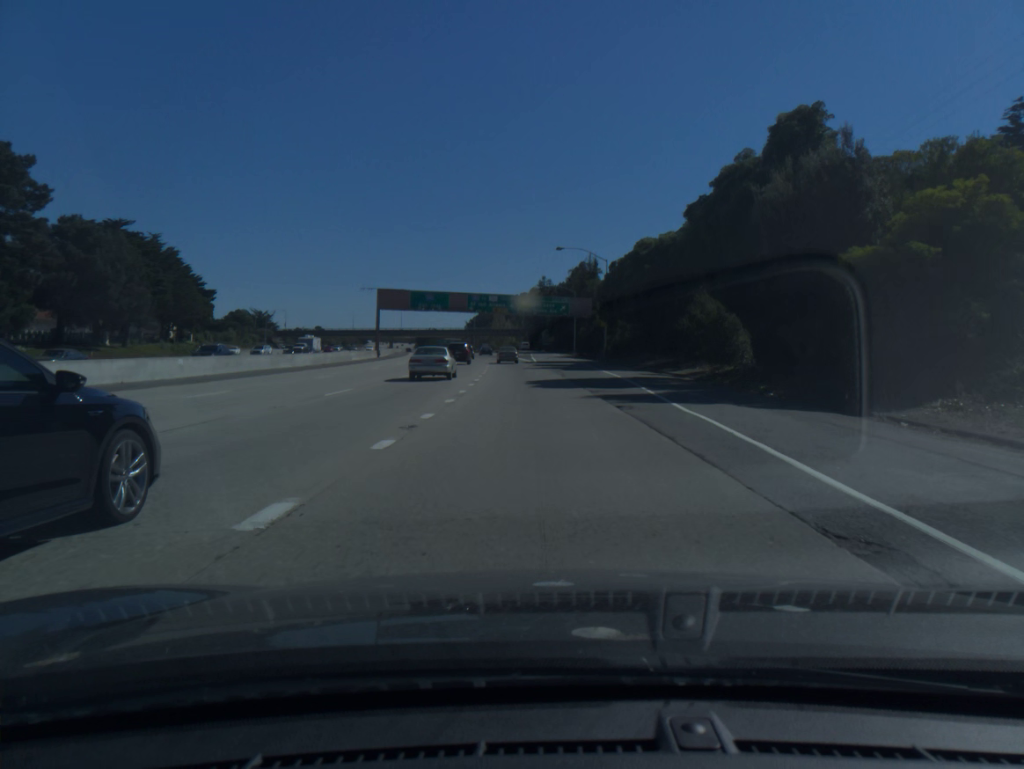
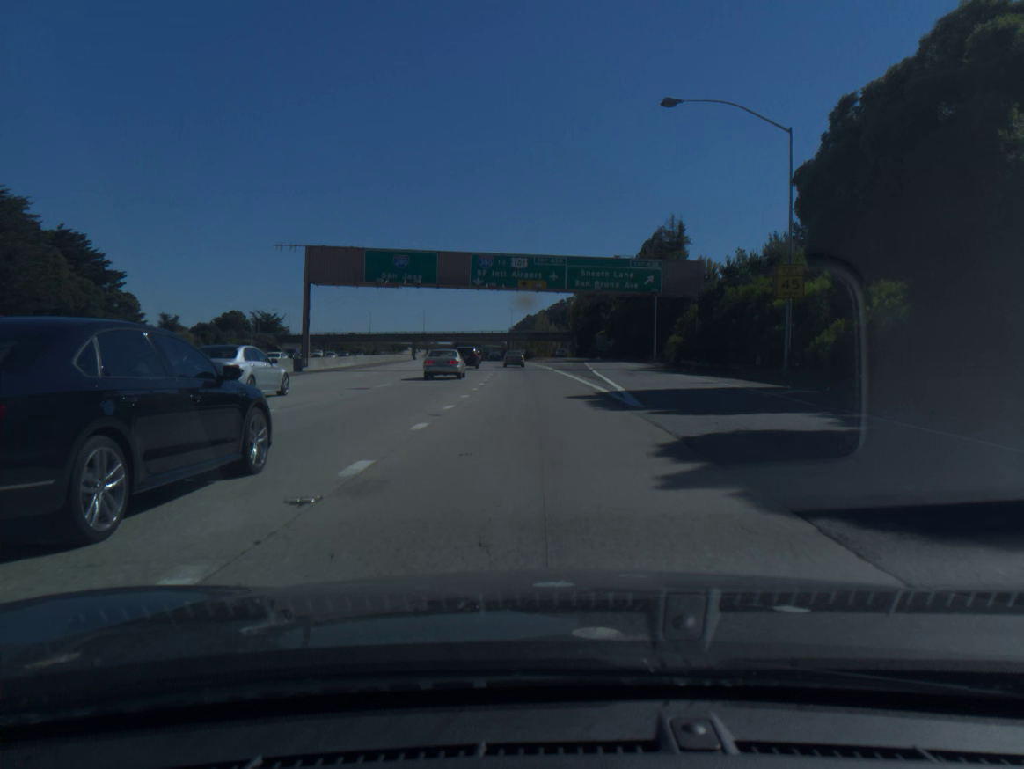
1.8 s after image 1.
(-1.5, +51.6) m; -3°
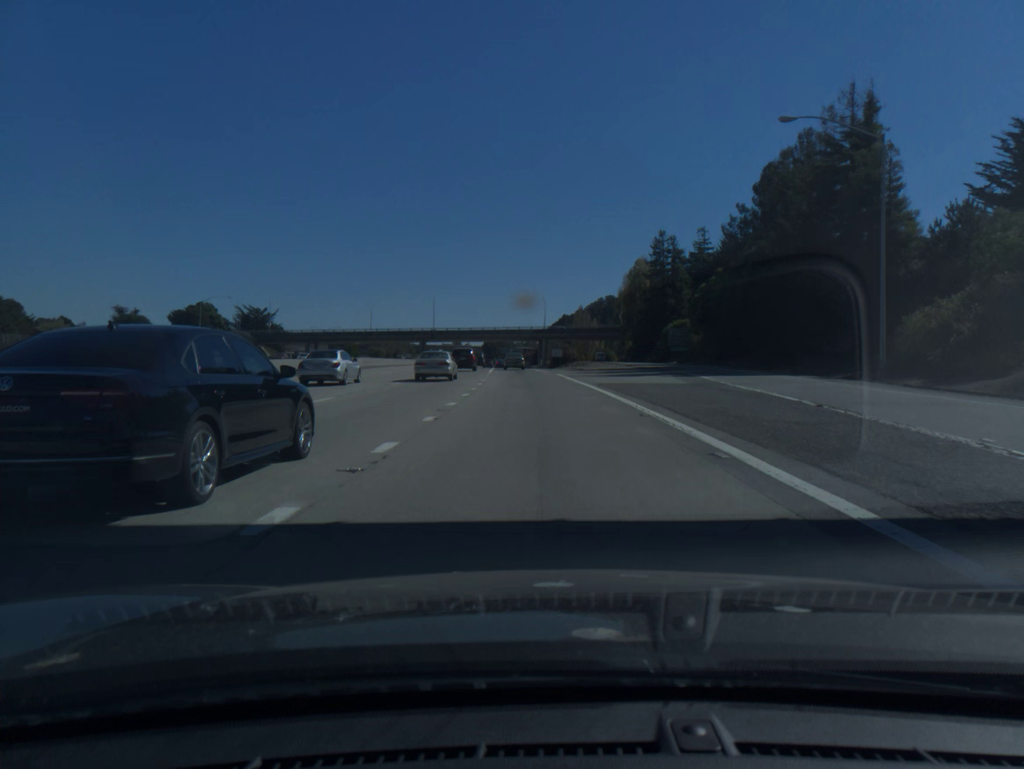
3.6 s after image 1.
(-1.2, +51.9) m; -3°
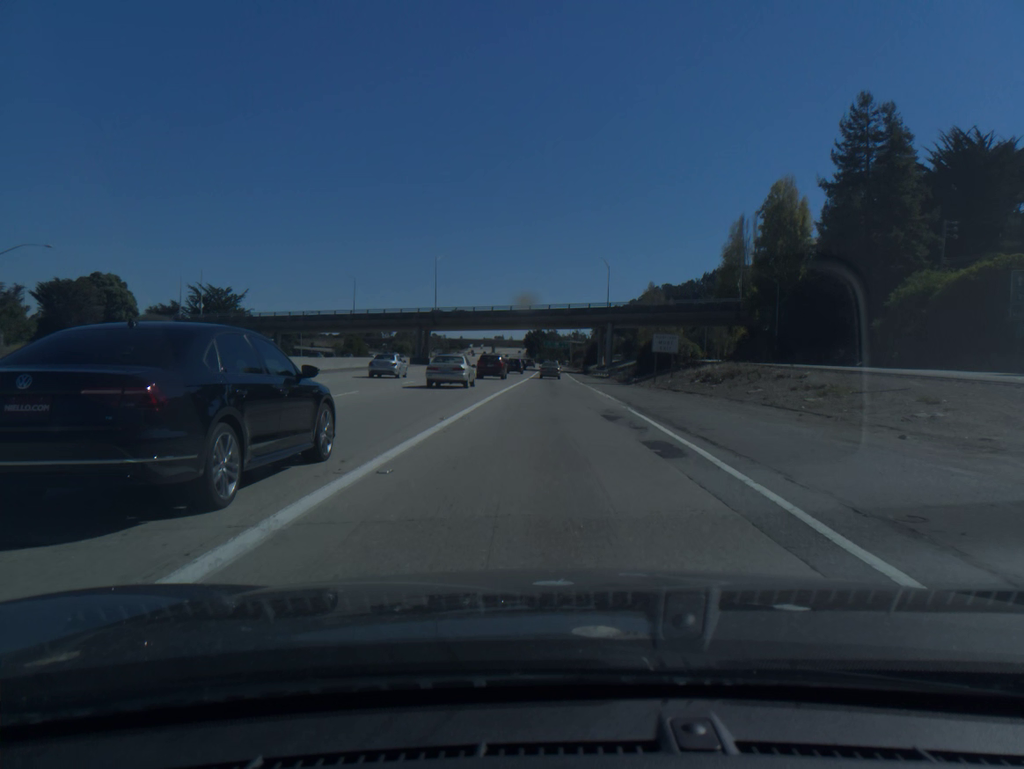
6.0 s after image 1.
(-2.2, +69.7) m; -3°
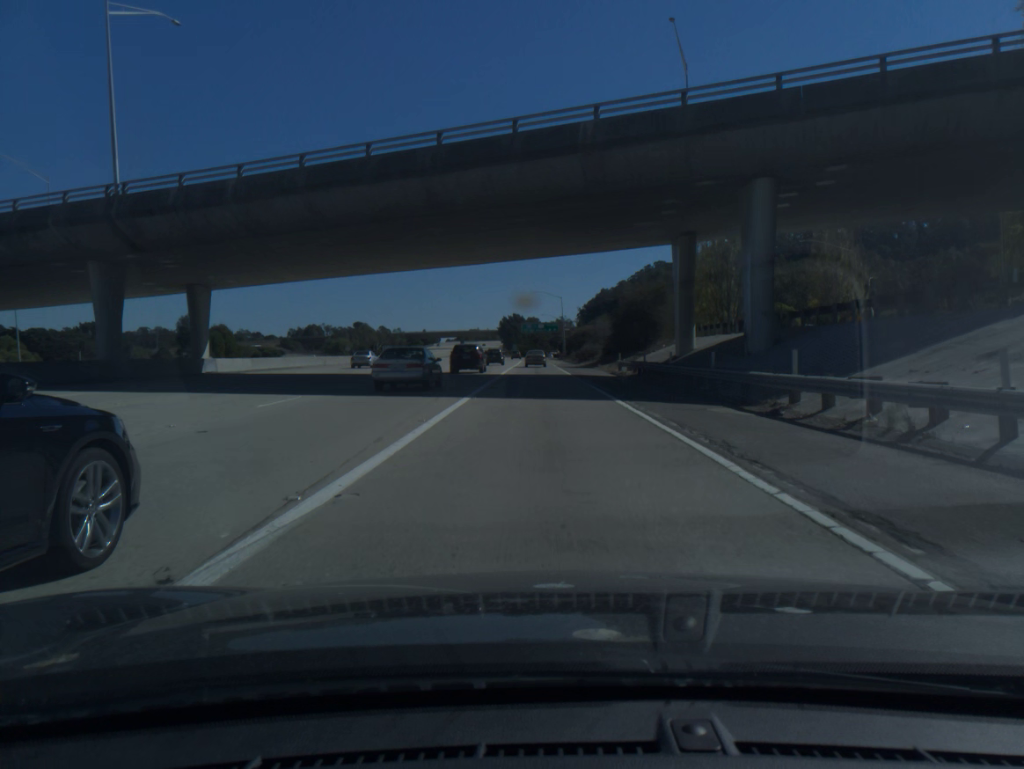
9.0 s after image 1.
(+1.1, +88.0) m; +1°
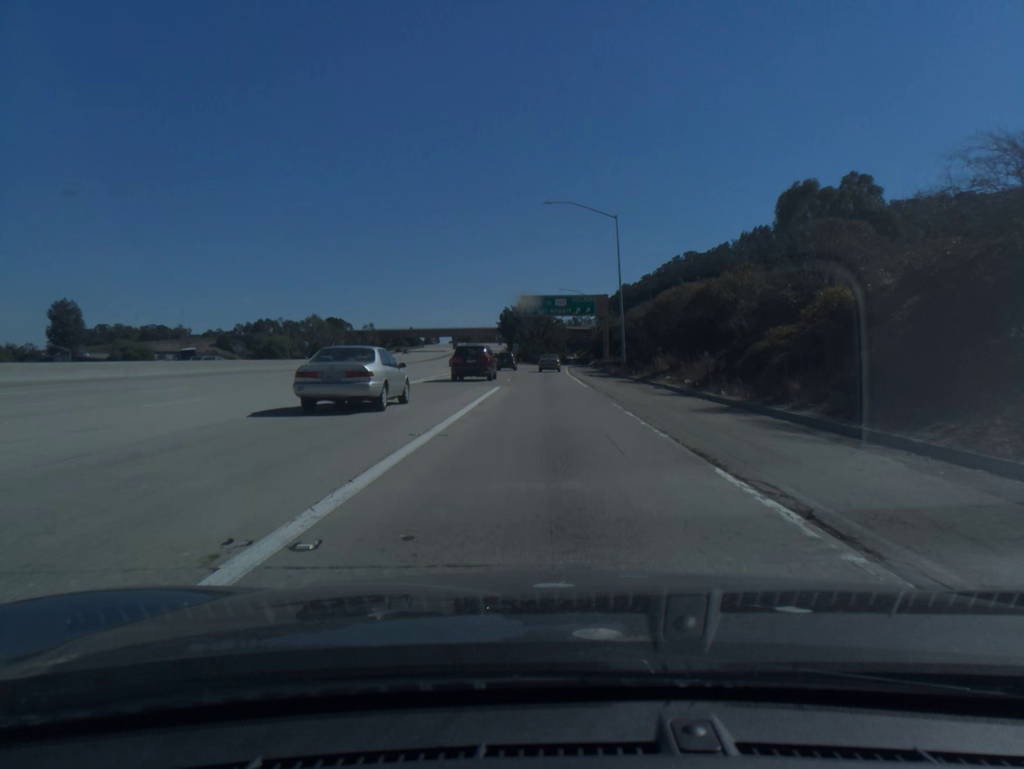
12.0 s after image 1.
(-0.7, +86.8) m; -1°
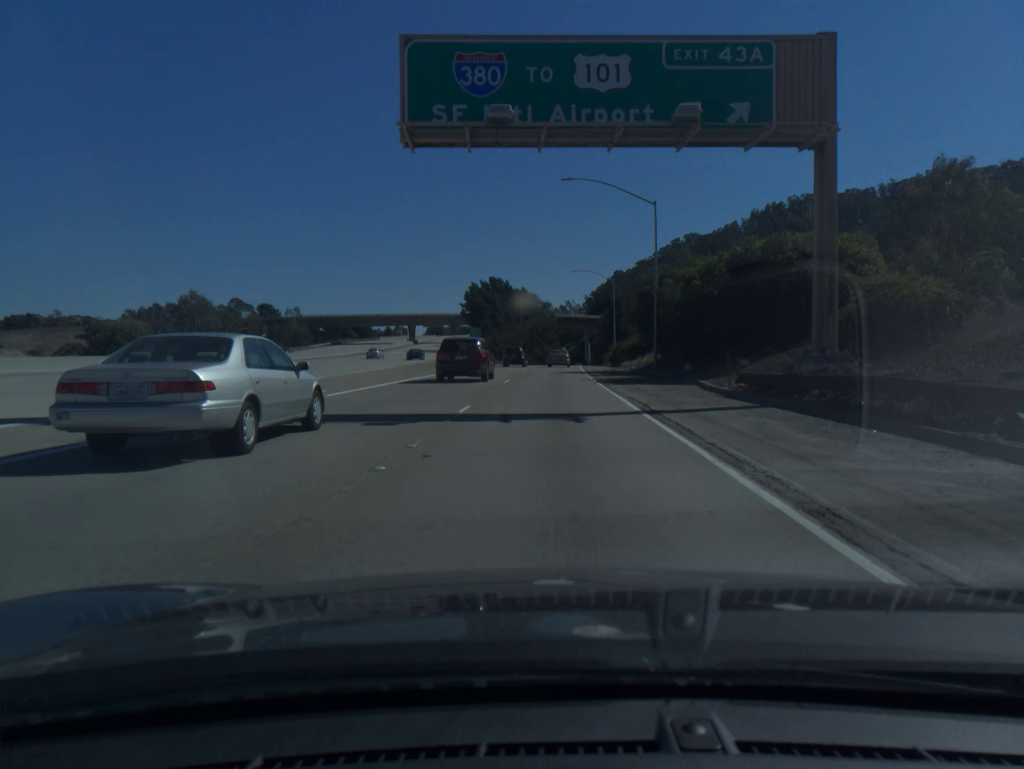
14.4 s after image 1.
(+0.4, +68.8) m; +1°
